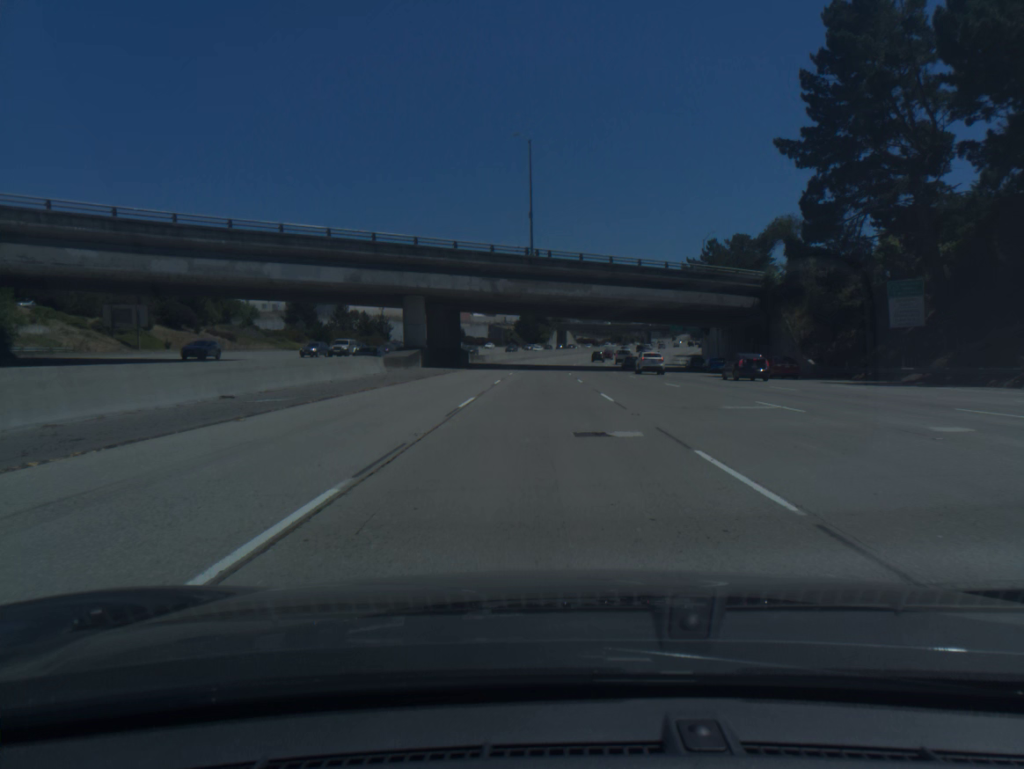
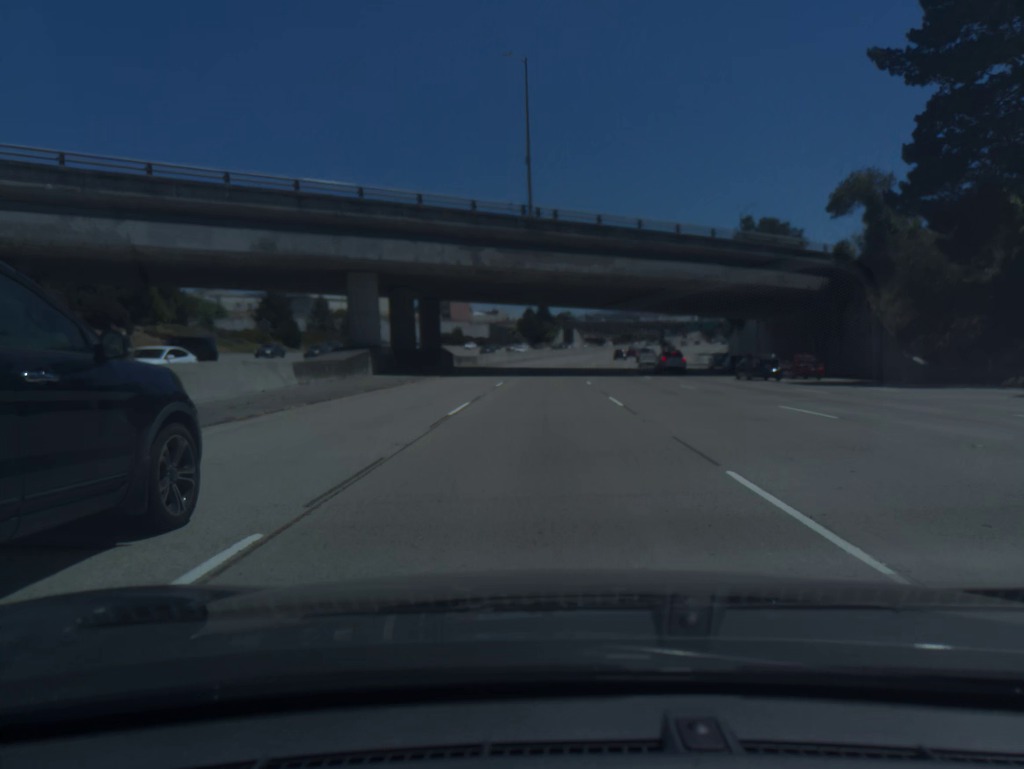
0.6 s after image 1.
(0.0, +16.3) m; 0°
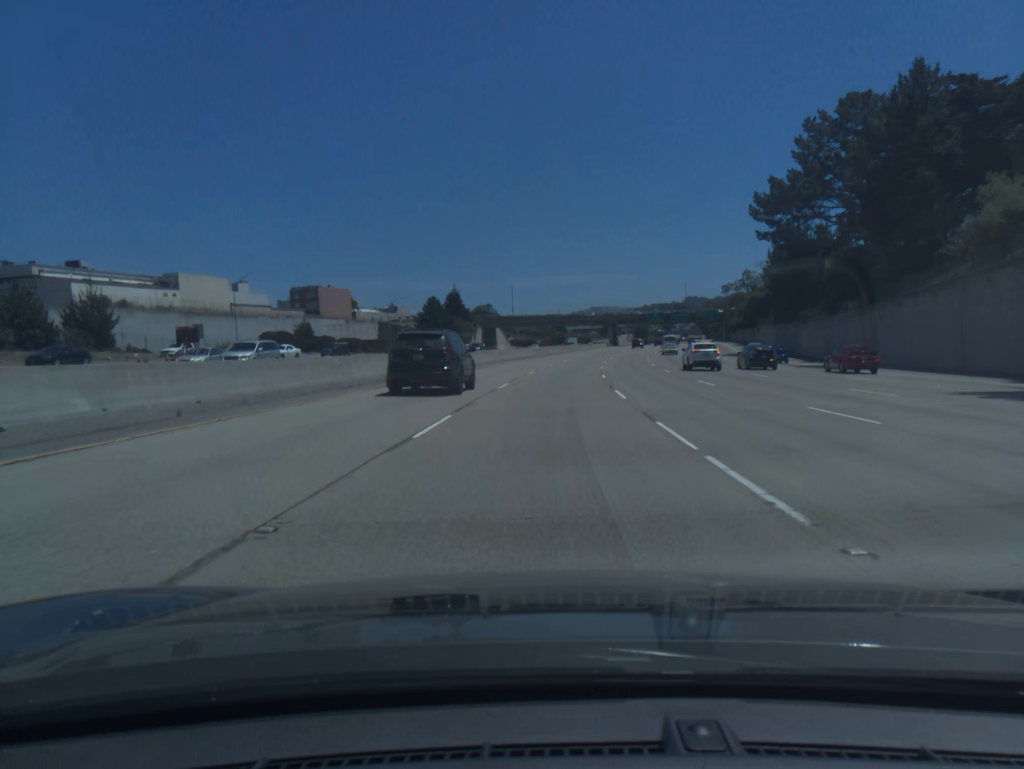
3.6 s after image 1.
(+2.4, +81.9) m; +5°
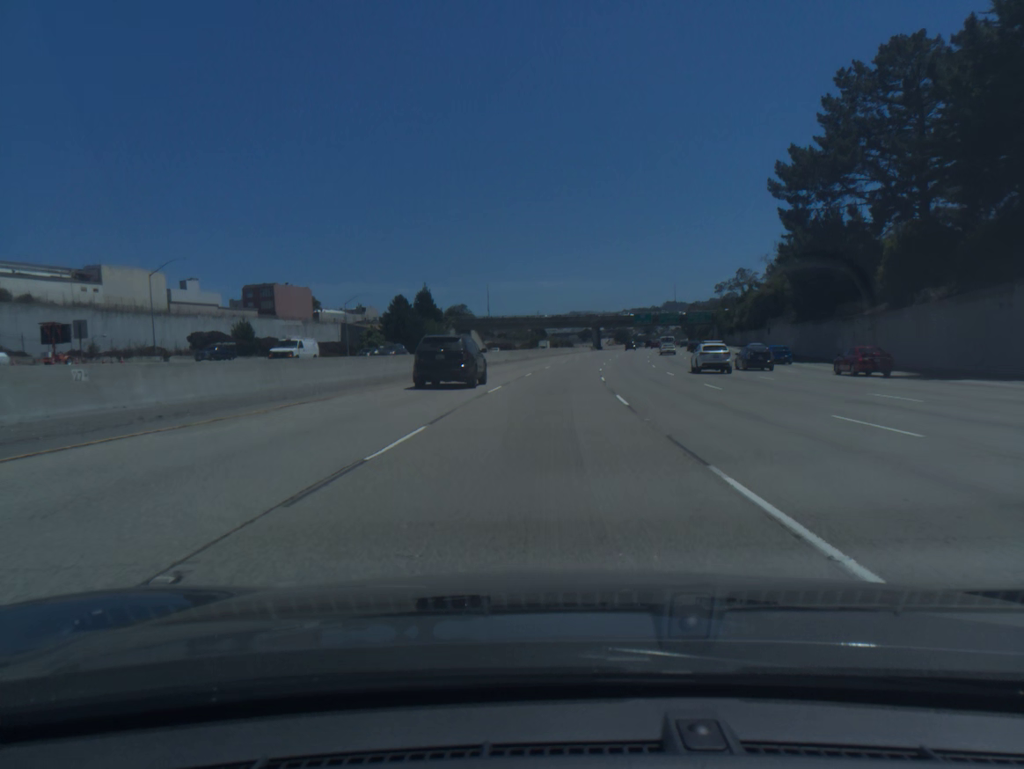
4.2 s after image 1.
(+0.2, +16.6) m; +1°
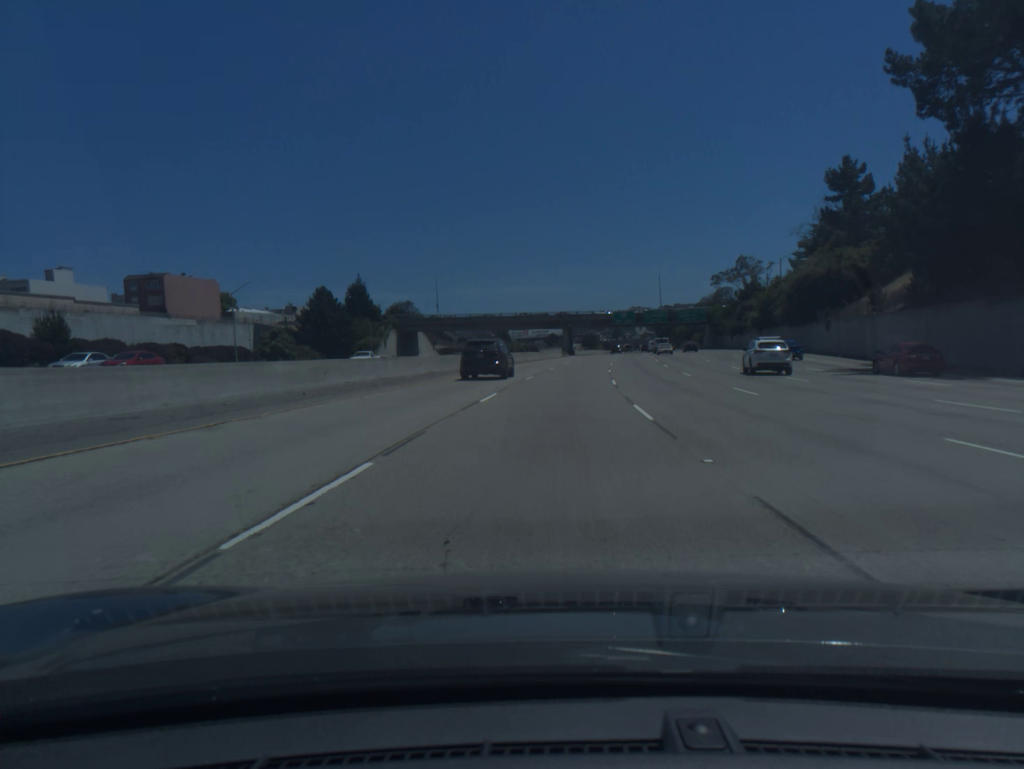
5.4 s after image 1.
(+0.7, +33.2) m; +3°
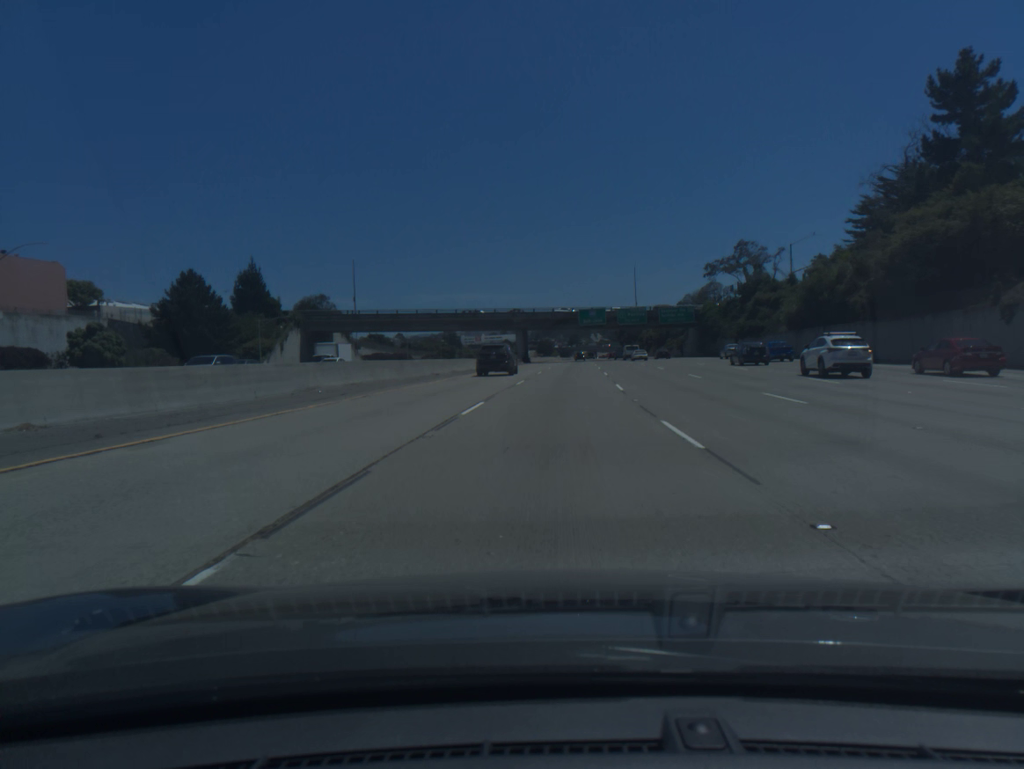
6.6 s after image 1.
(+0.9, +33.5) m; +3°
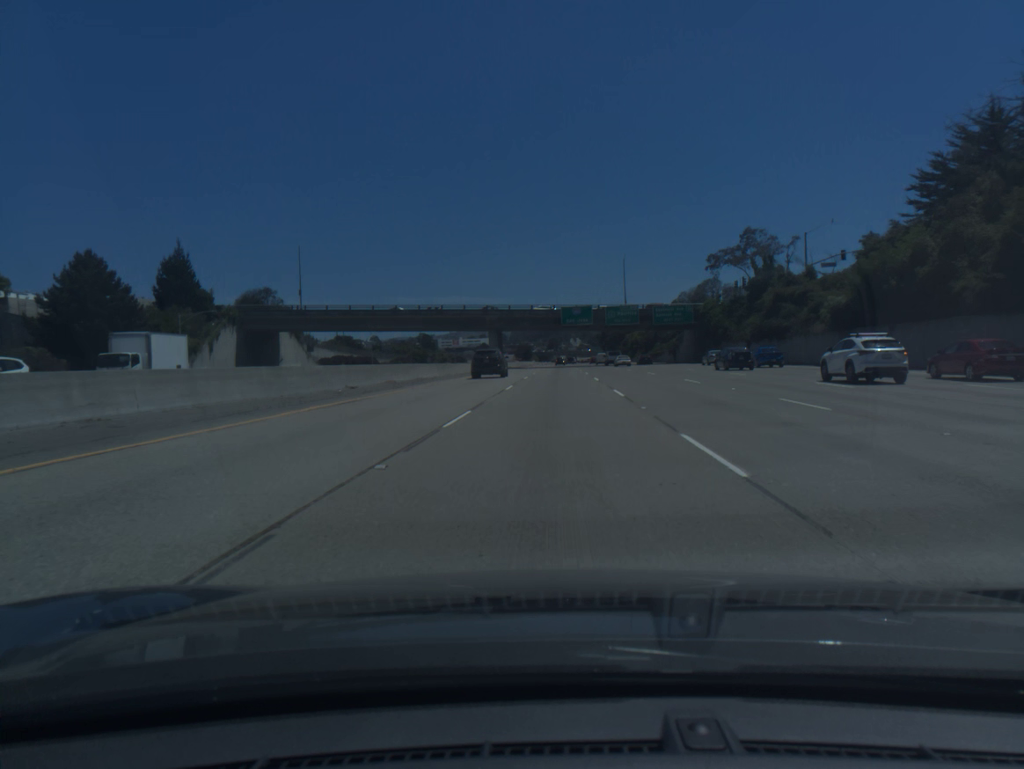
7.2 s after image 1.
(+0.2, +16.8) m; +1°
